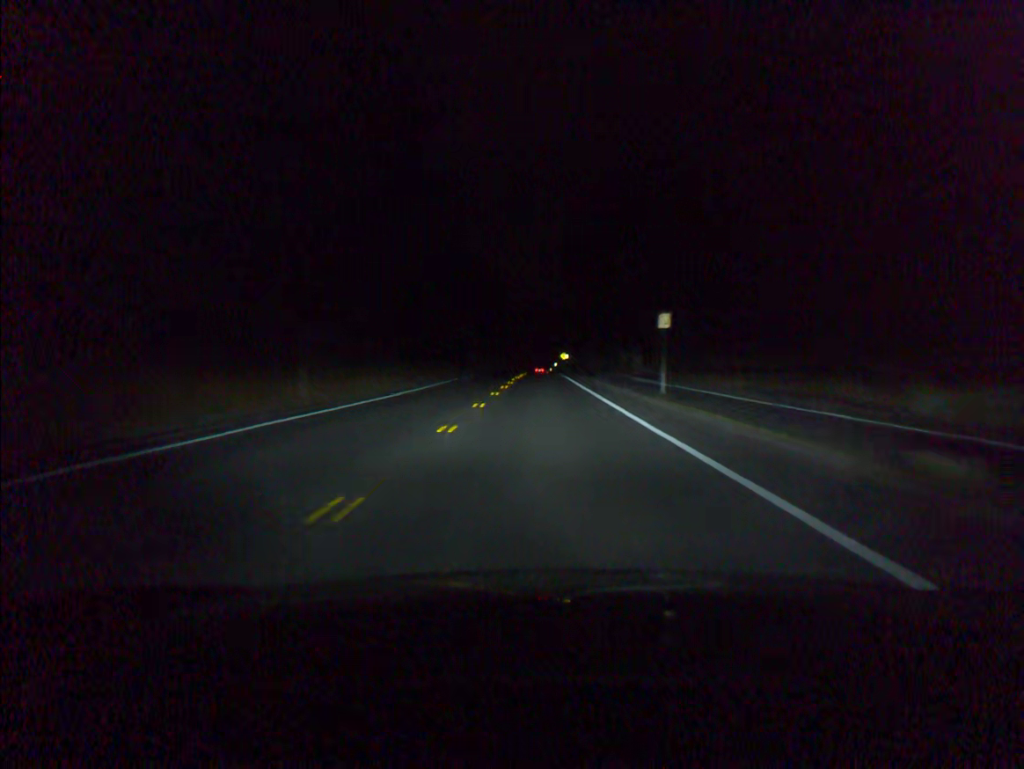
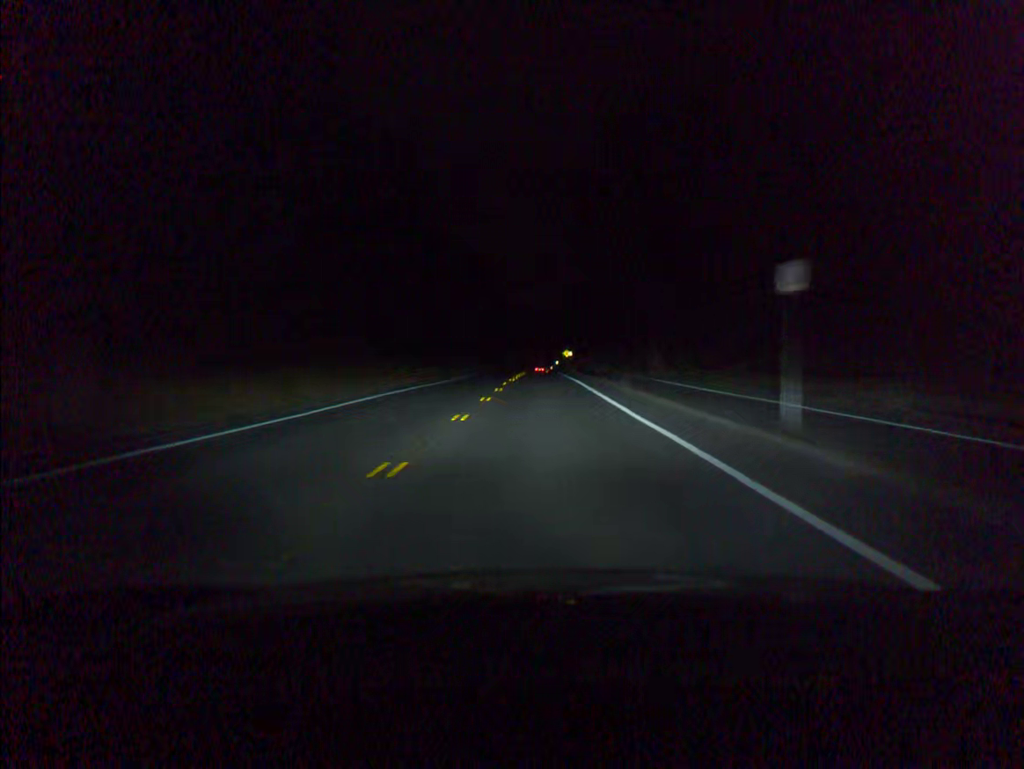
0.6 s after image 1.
(0.0, +12.6) m; 0°
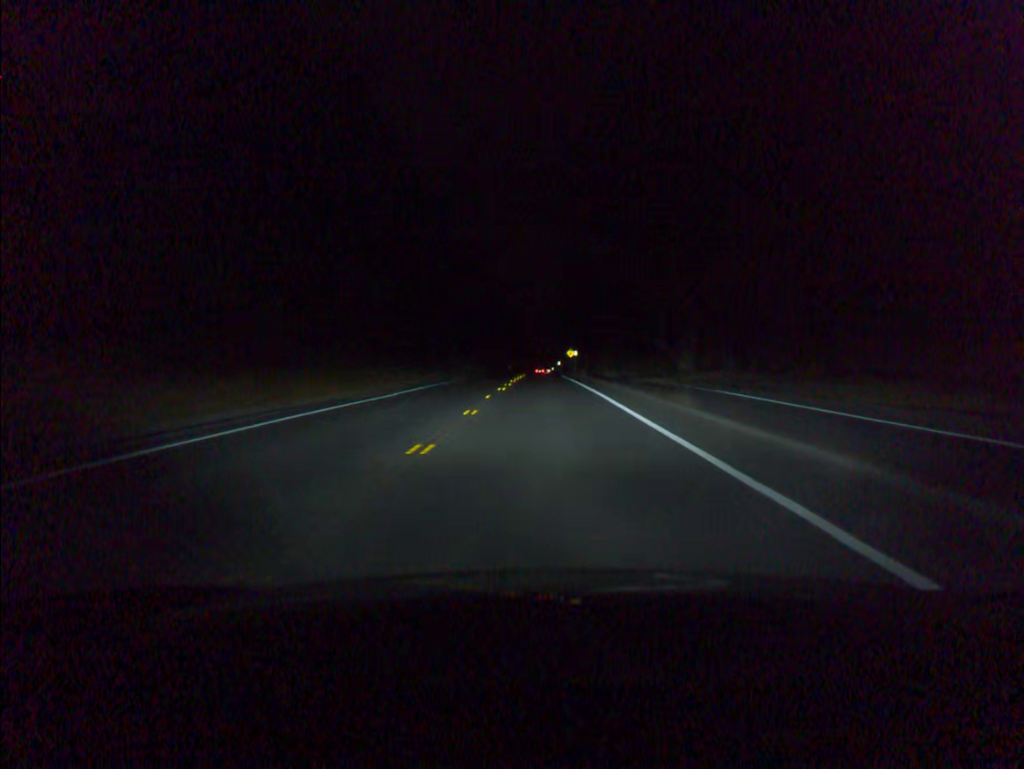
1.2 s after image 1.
(0.0, +12.7) m; 0°
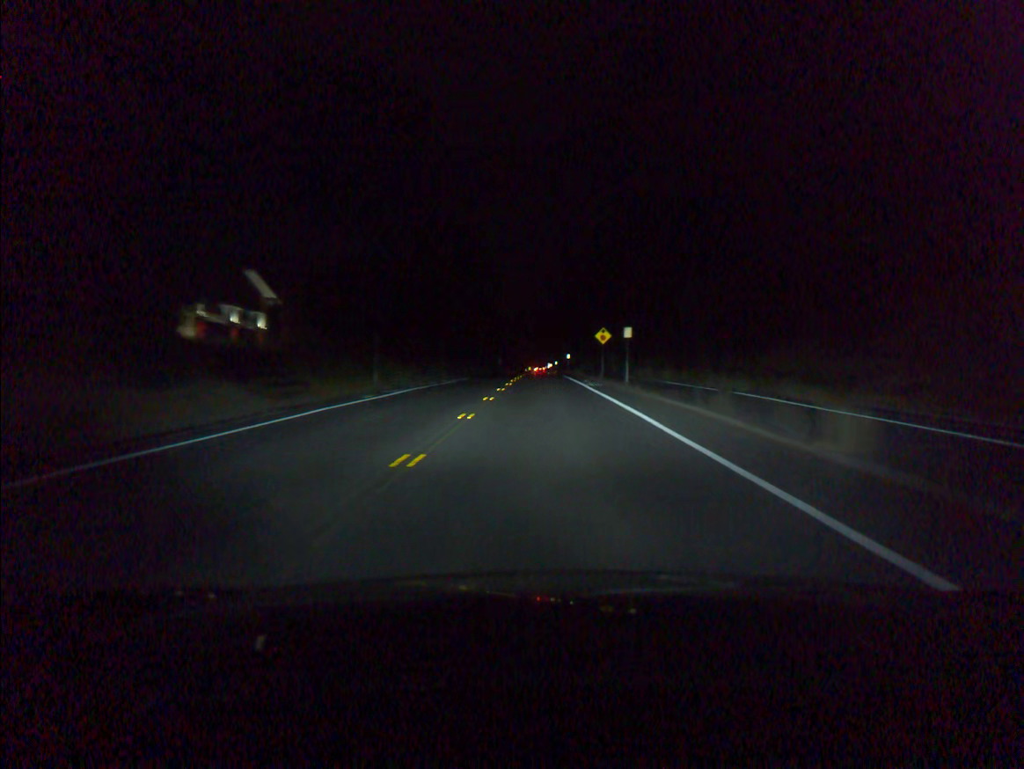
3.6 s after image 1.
(0.0, +51.1) m; 0°
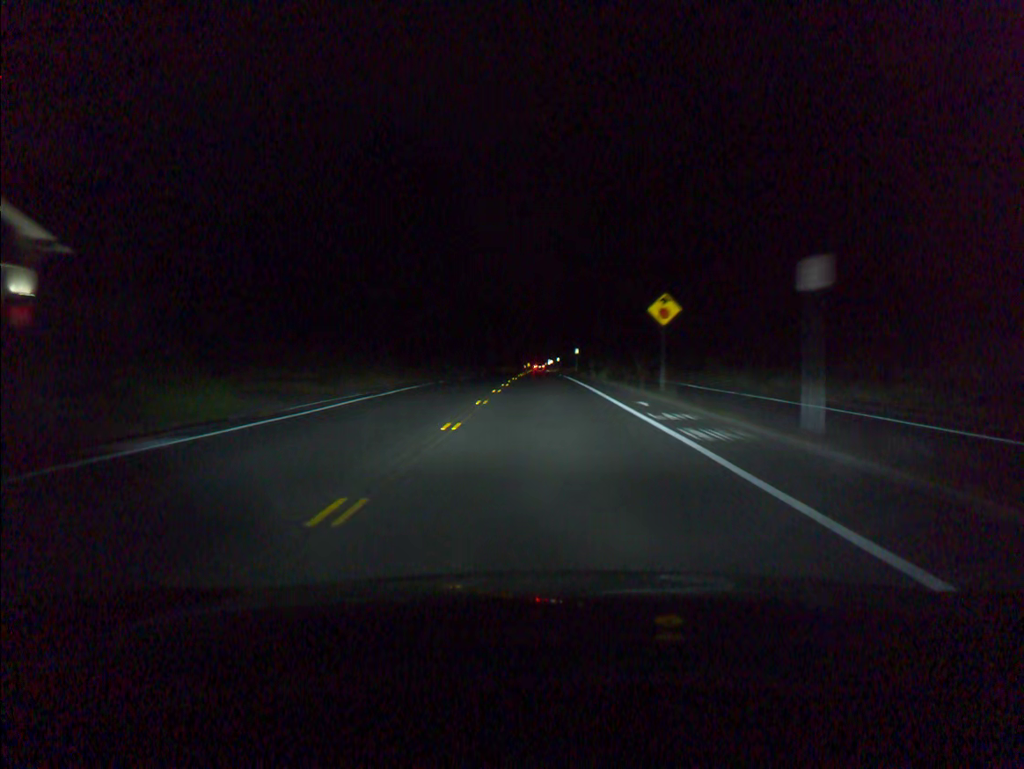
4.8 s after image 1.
(0.0, +24.8) m; 0°
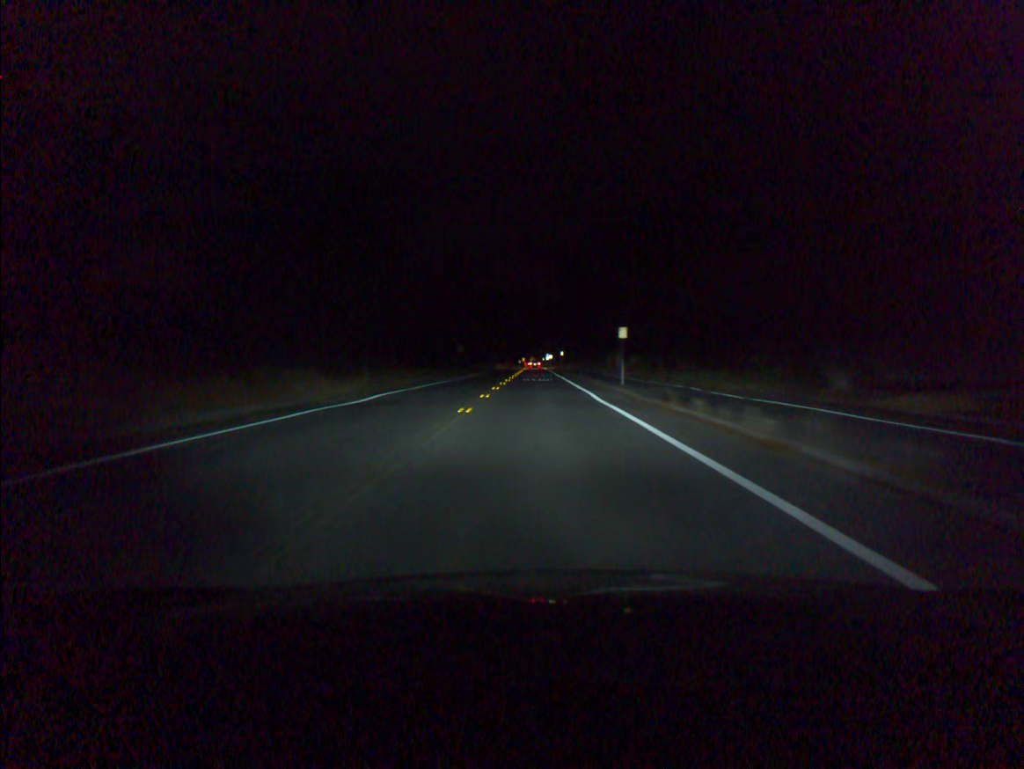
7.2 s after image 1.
(+0.1, +47.6) m; 0°
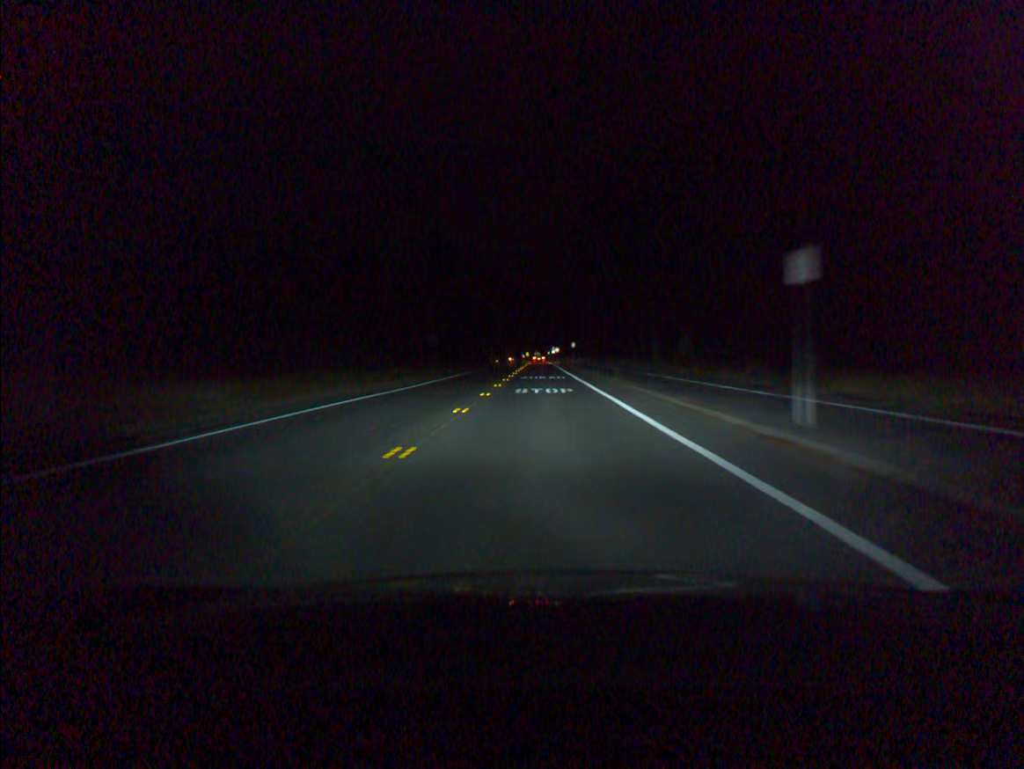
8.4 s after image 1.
(-0.1, +23.4) m; 0°
